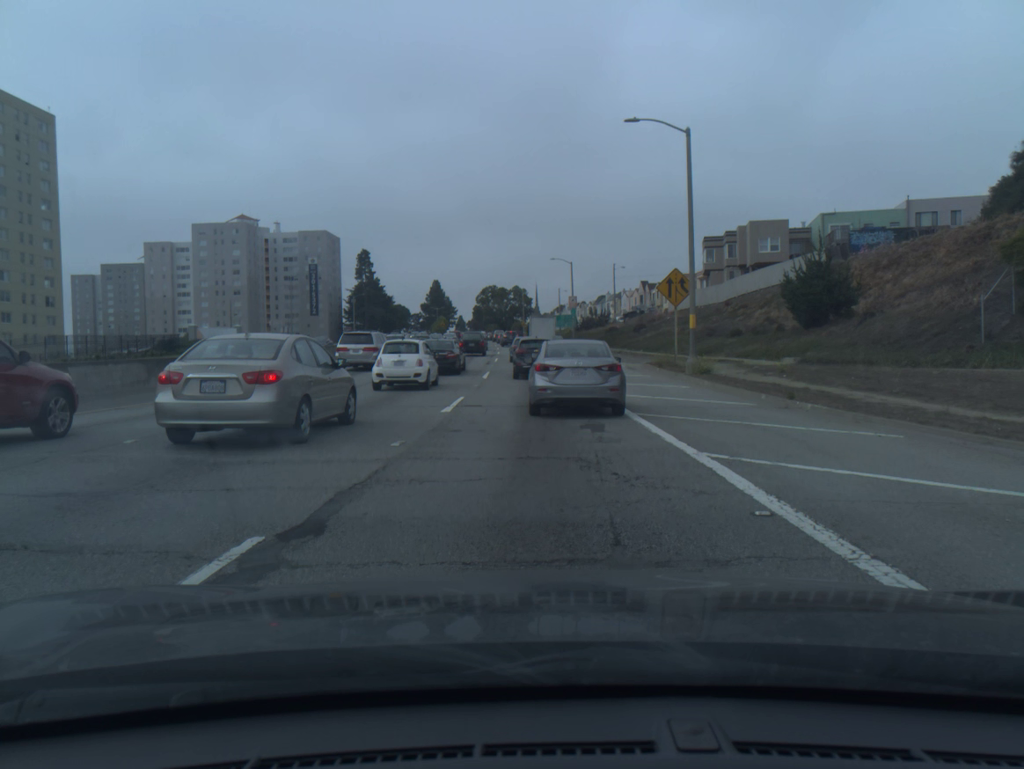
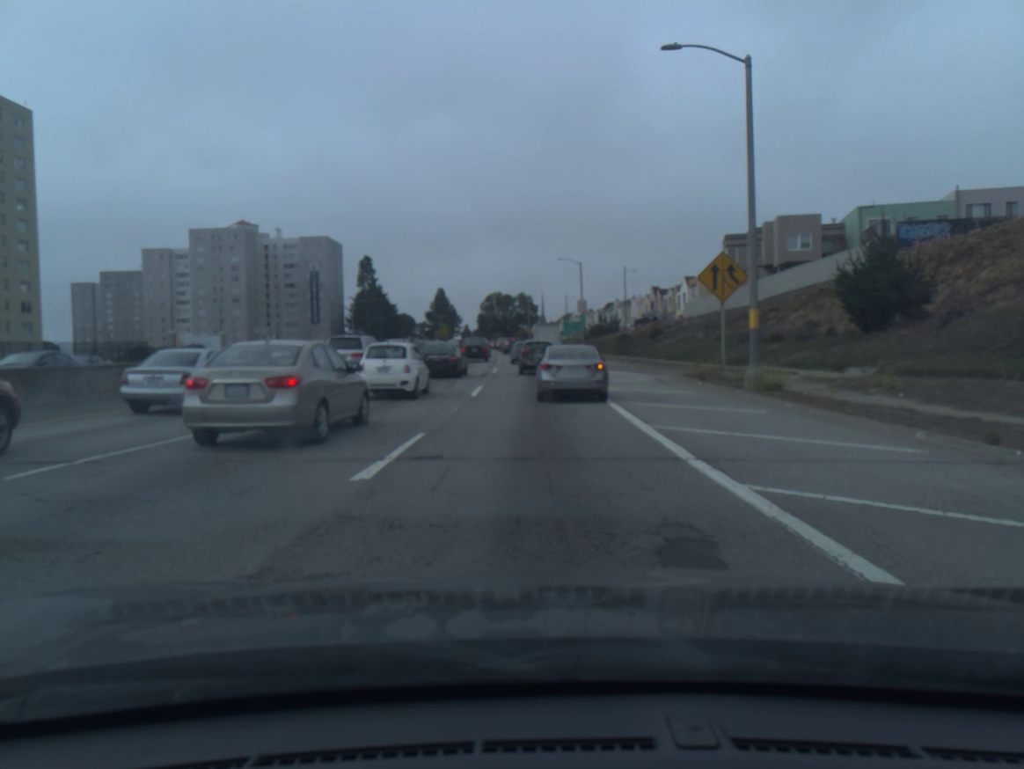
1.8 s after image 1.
(0.0, +7.8) m; -1°
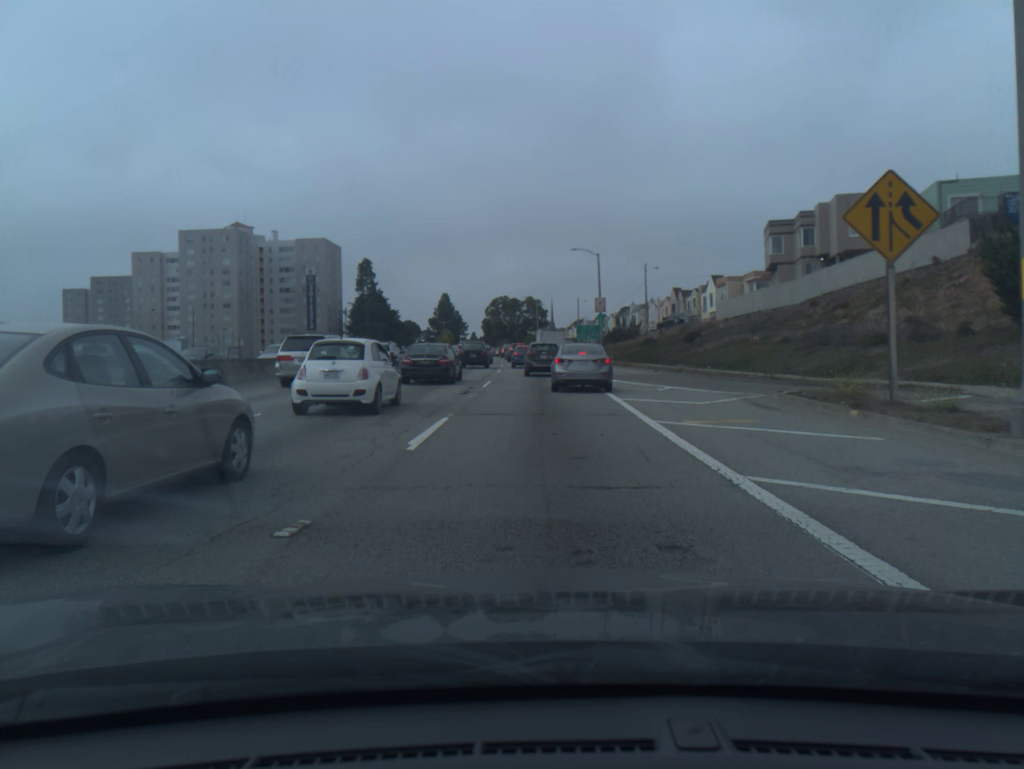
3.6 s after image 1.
(0.0, +11.7) m; 0°
